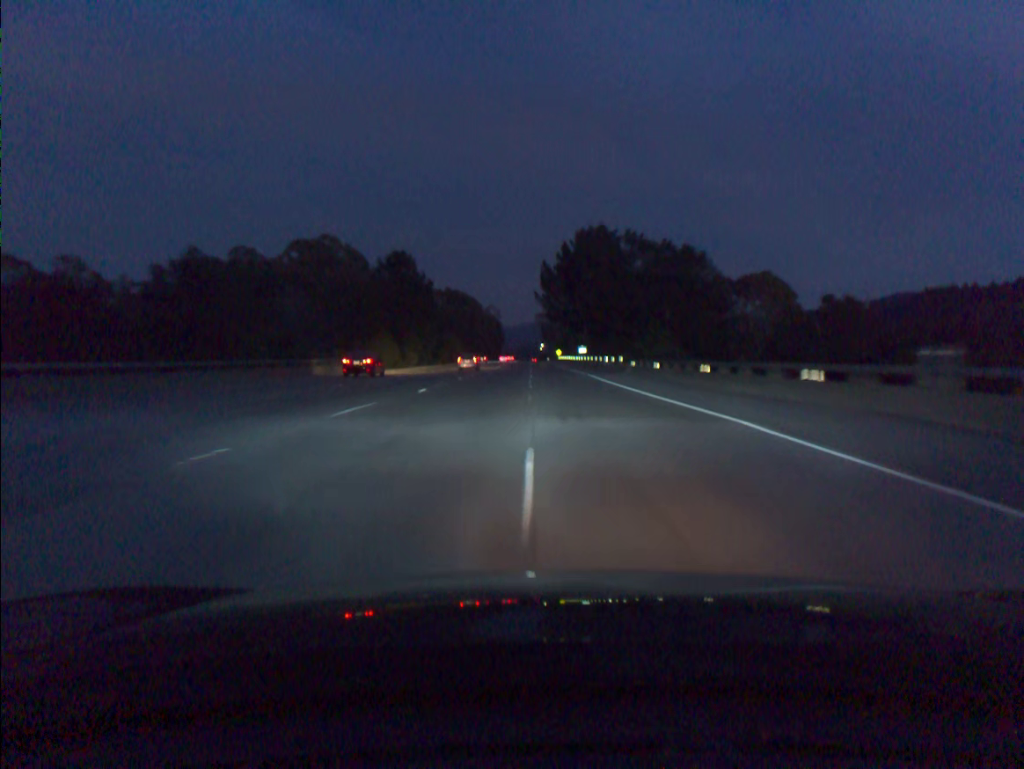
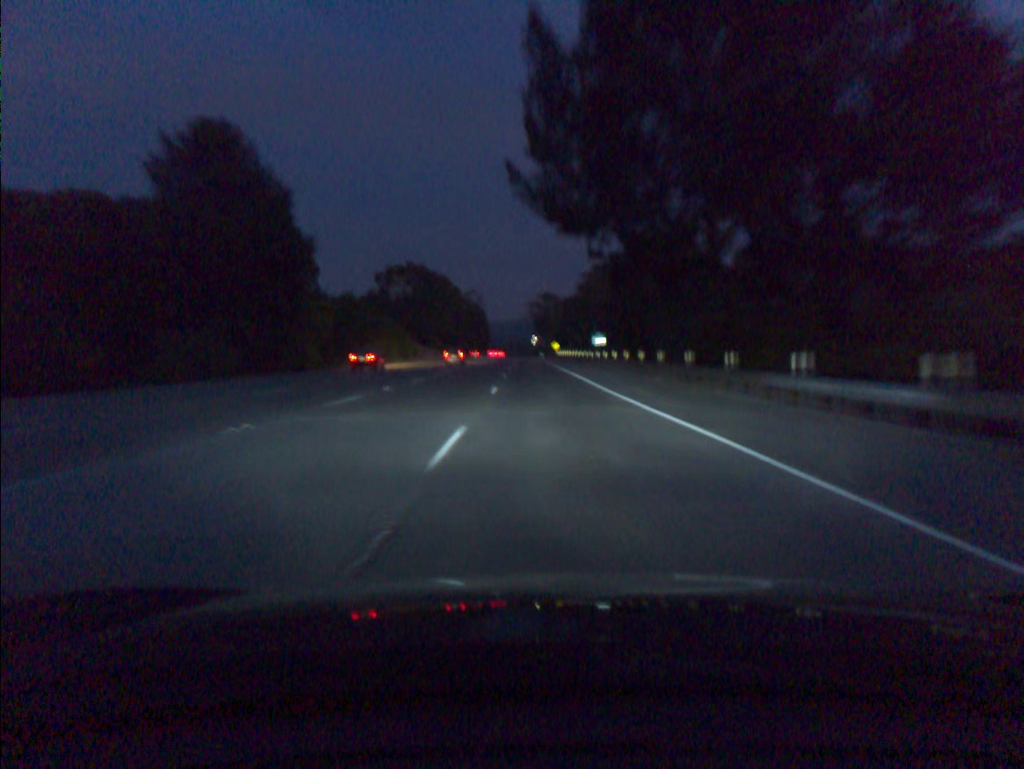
(+0.2, +55.0) m; +1°
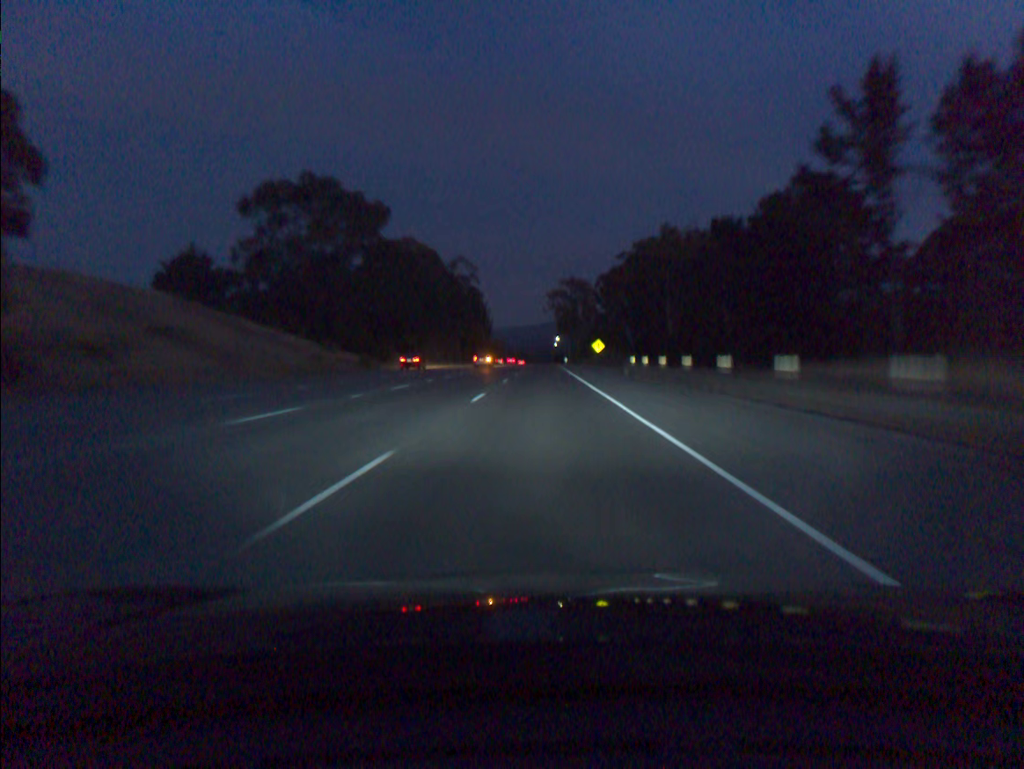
(-1.4, +91.7) m; -2°
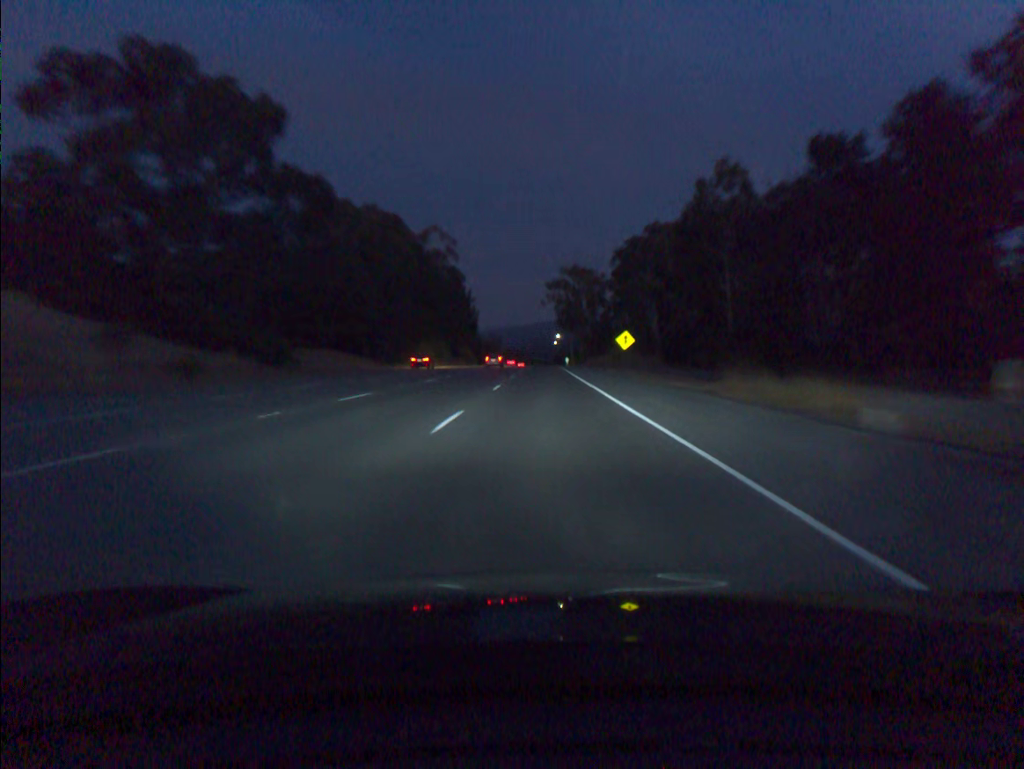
(0.0, +36.7) m; 0°
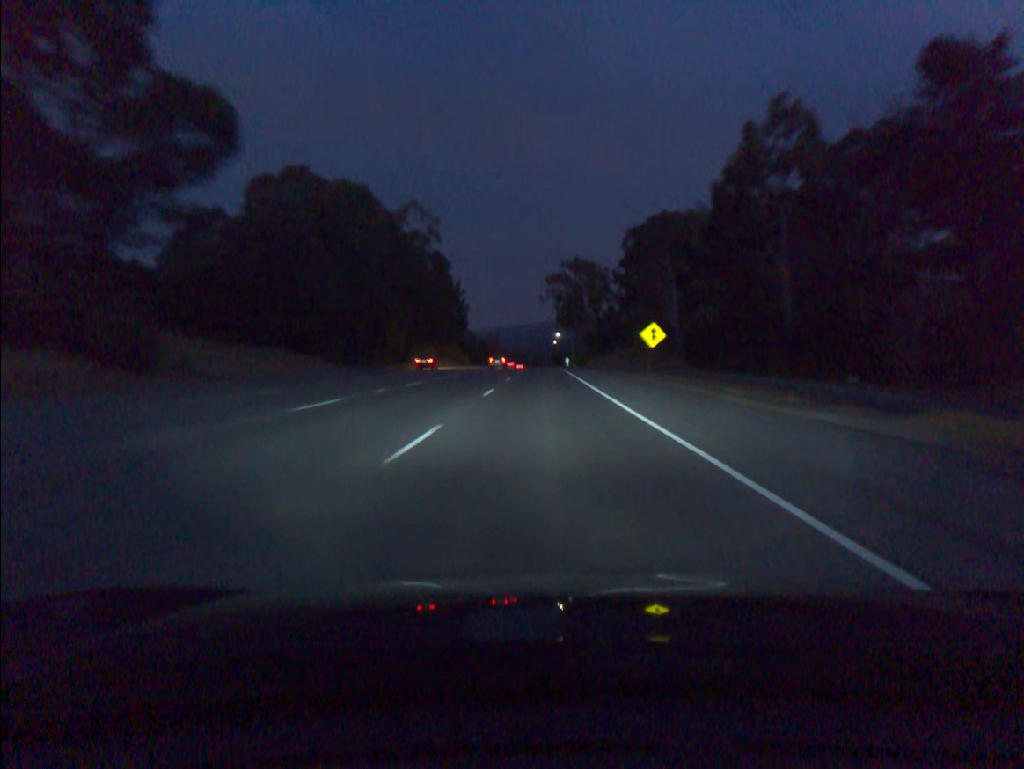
(0.0, +18.4) m; 0°
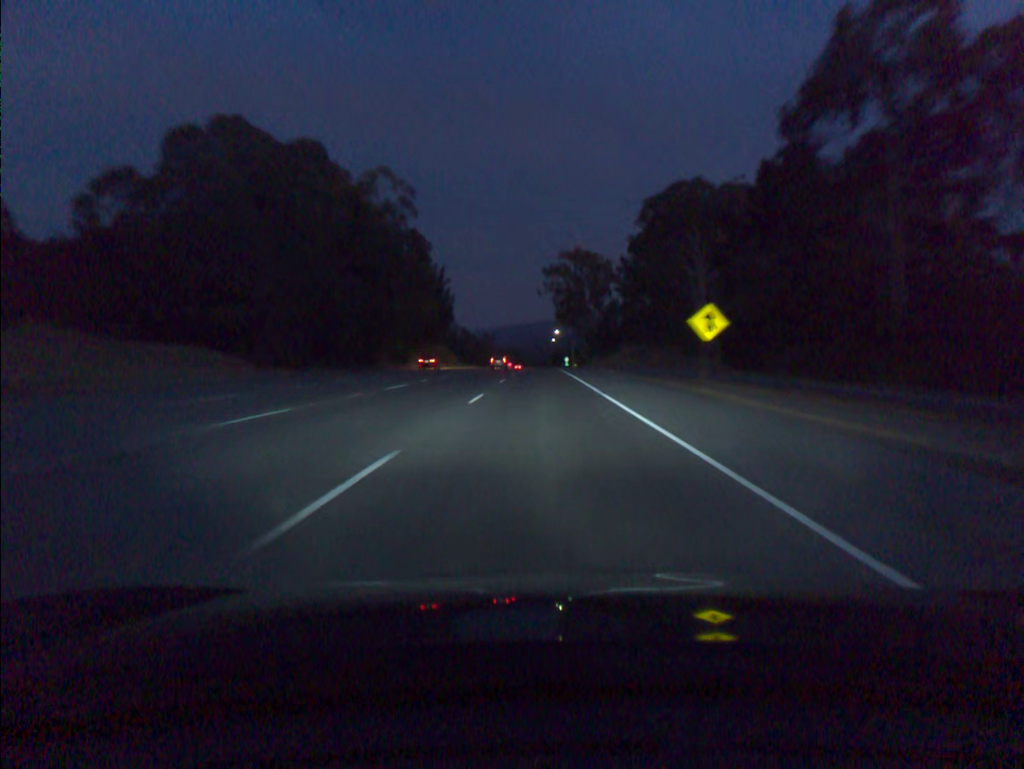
(0.0, +18.4) m; 0°
